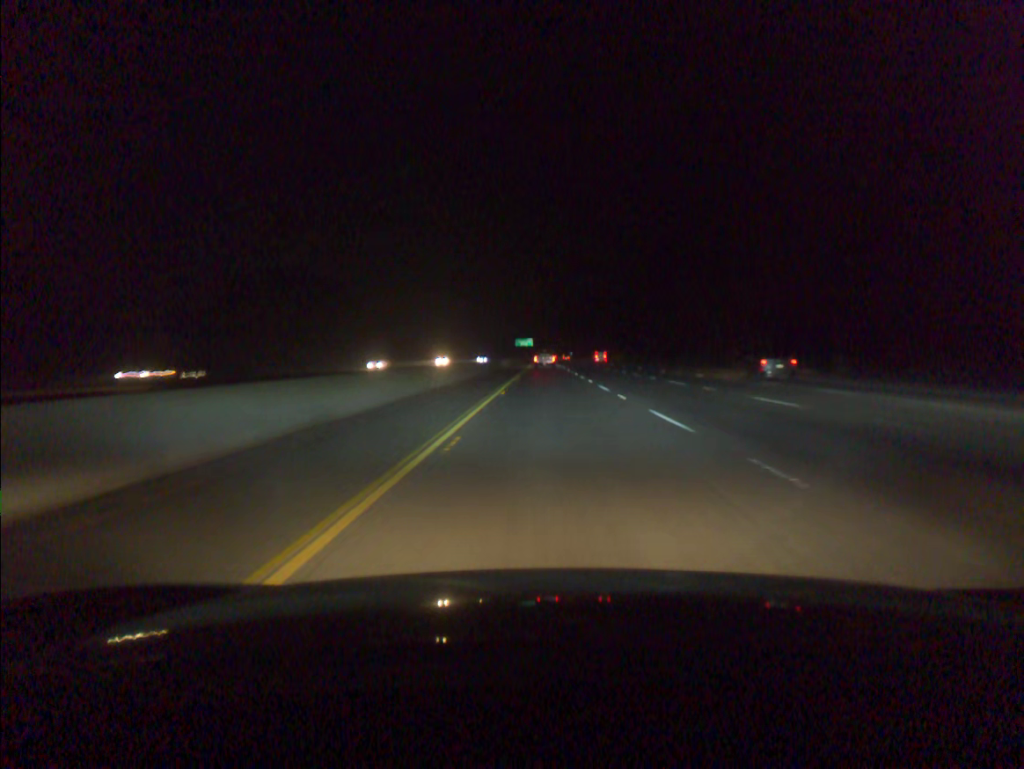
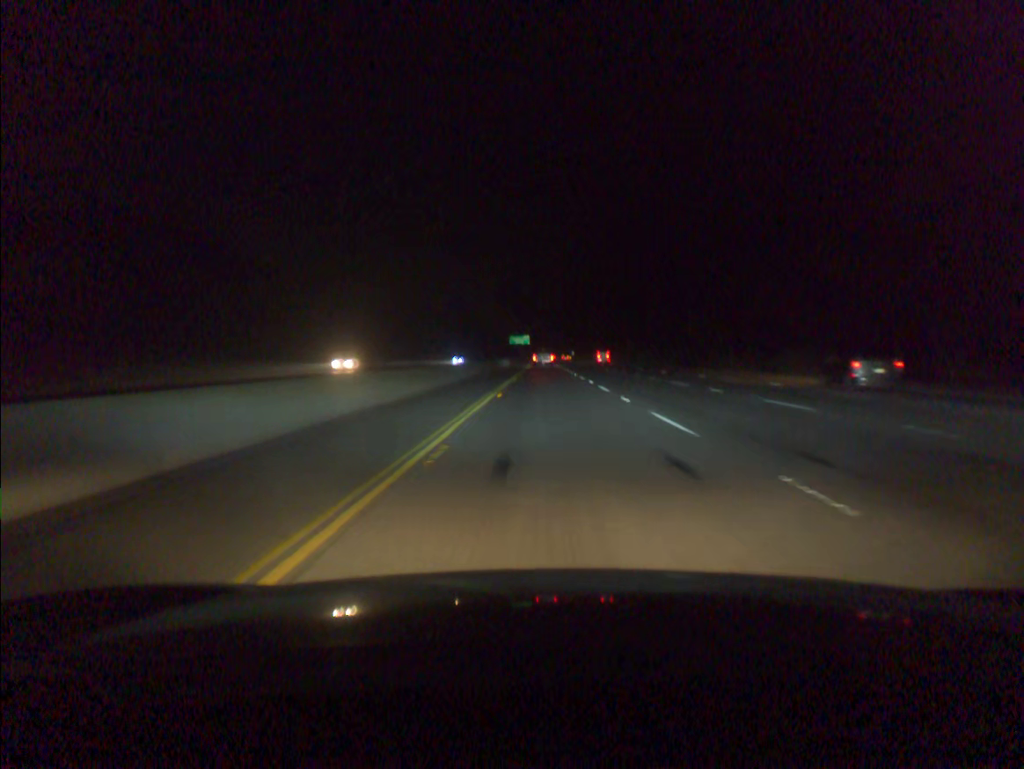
(+0.1, +44.9) m; 0°
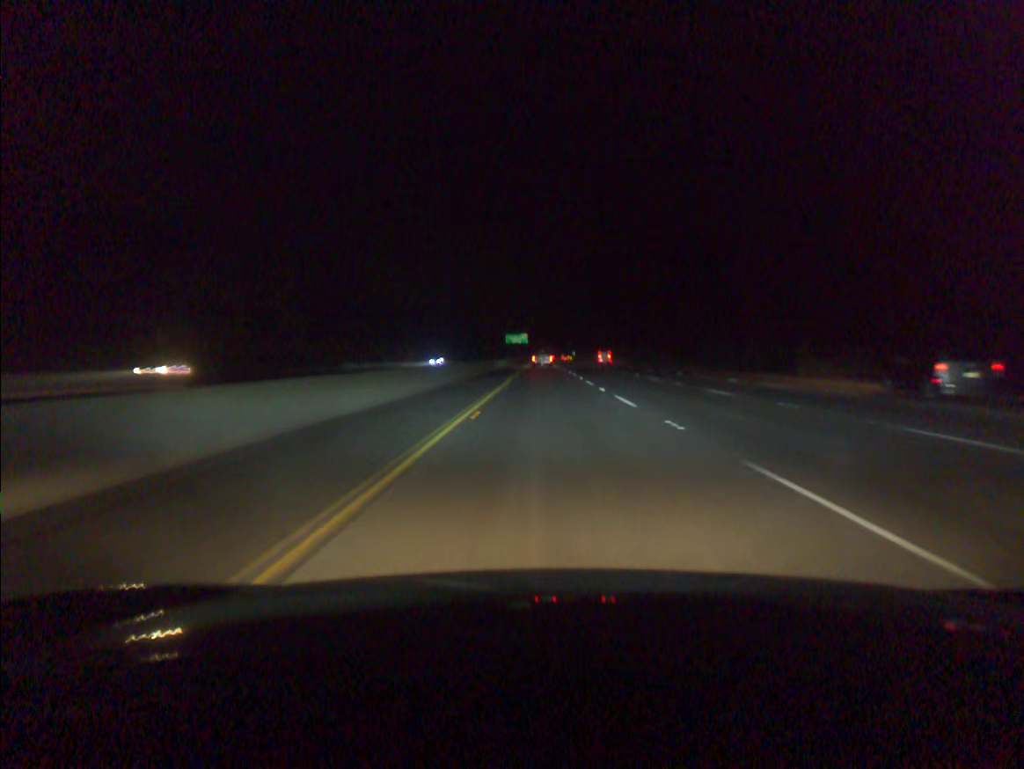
(0.0, +22.5) m; 0°
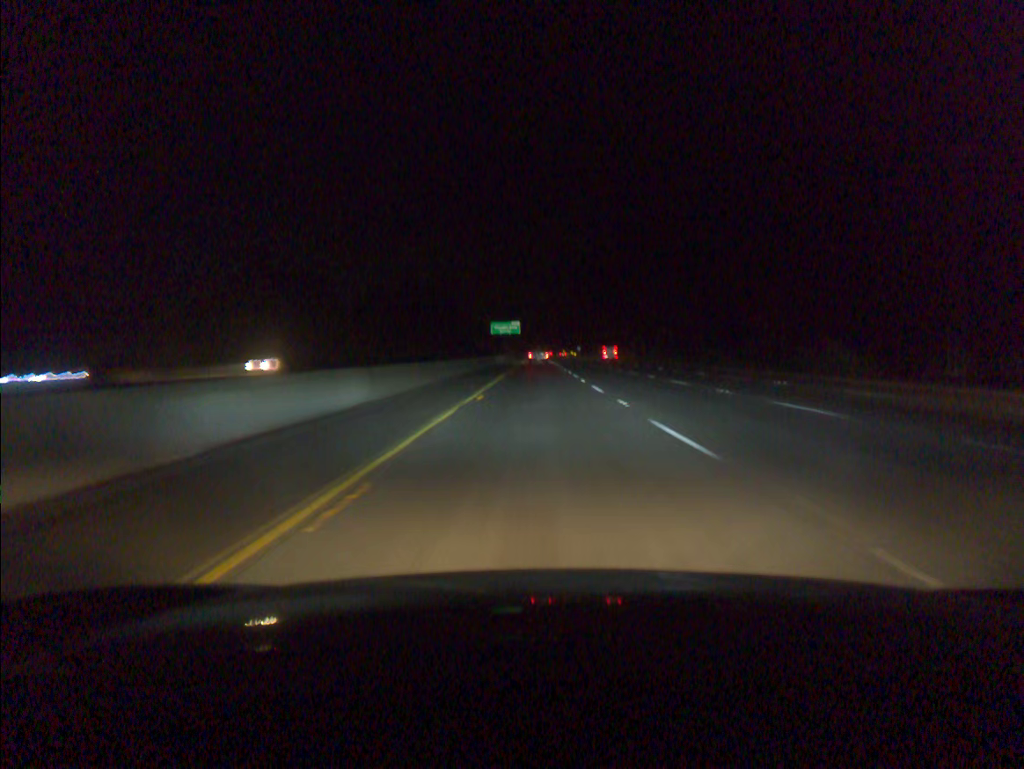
(+0.2, +67.7) m; 0°
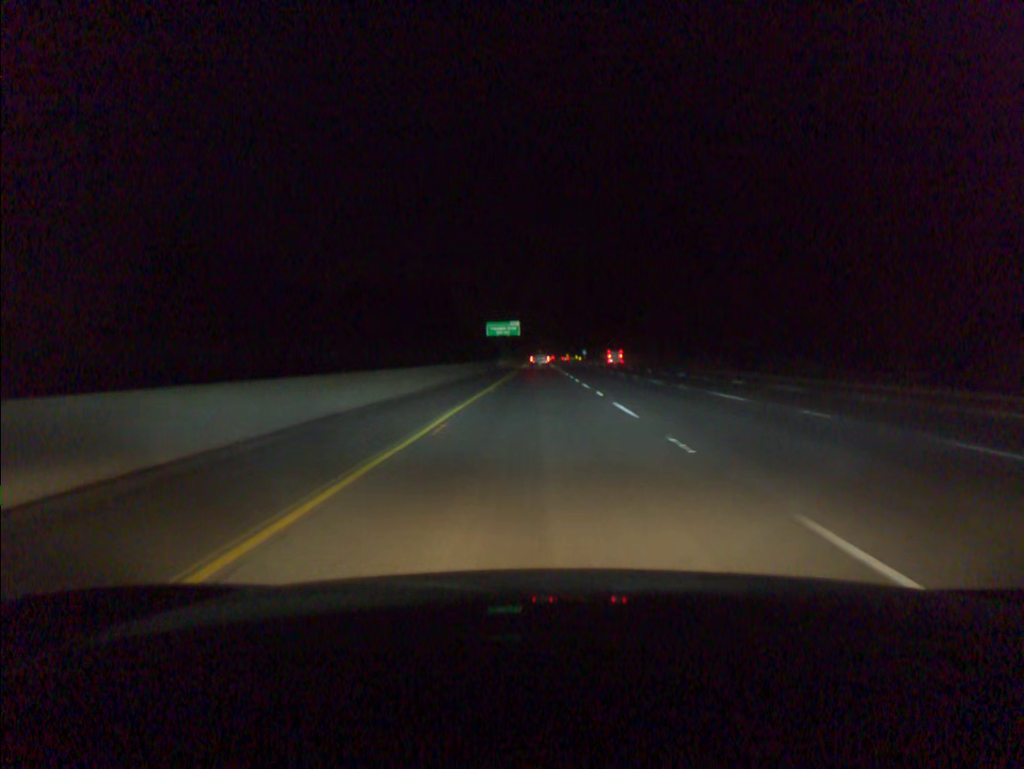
(0.0, +22.7) m; 0°
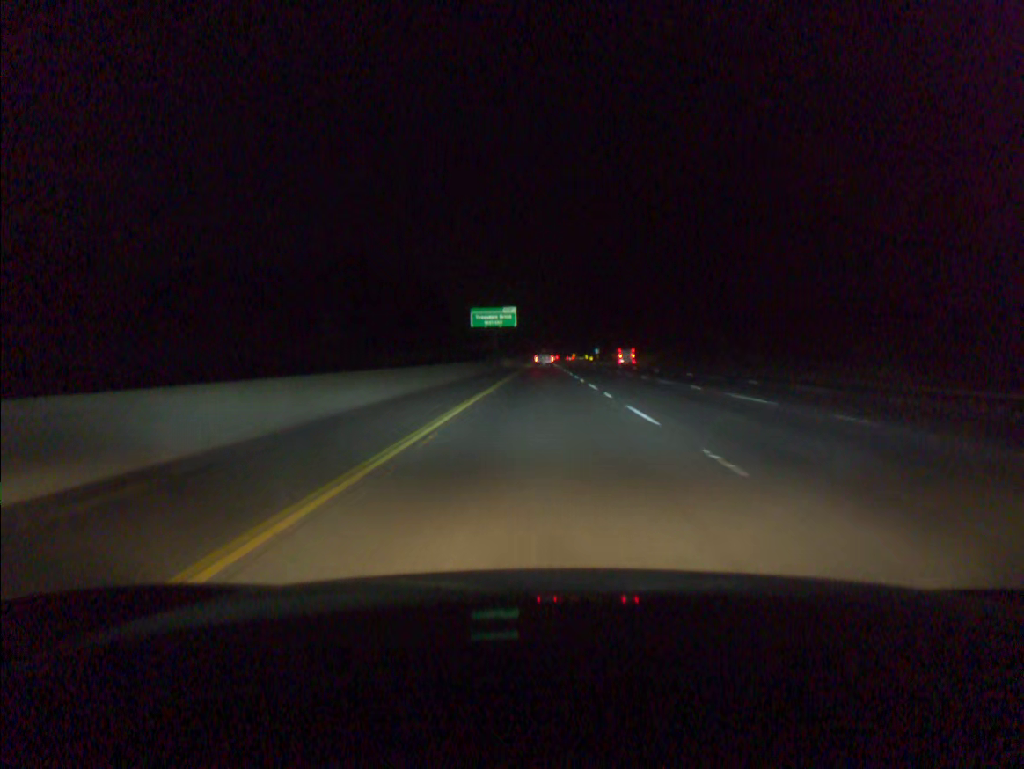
(-0.2, +45.5) m; 0°
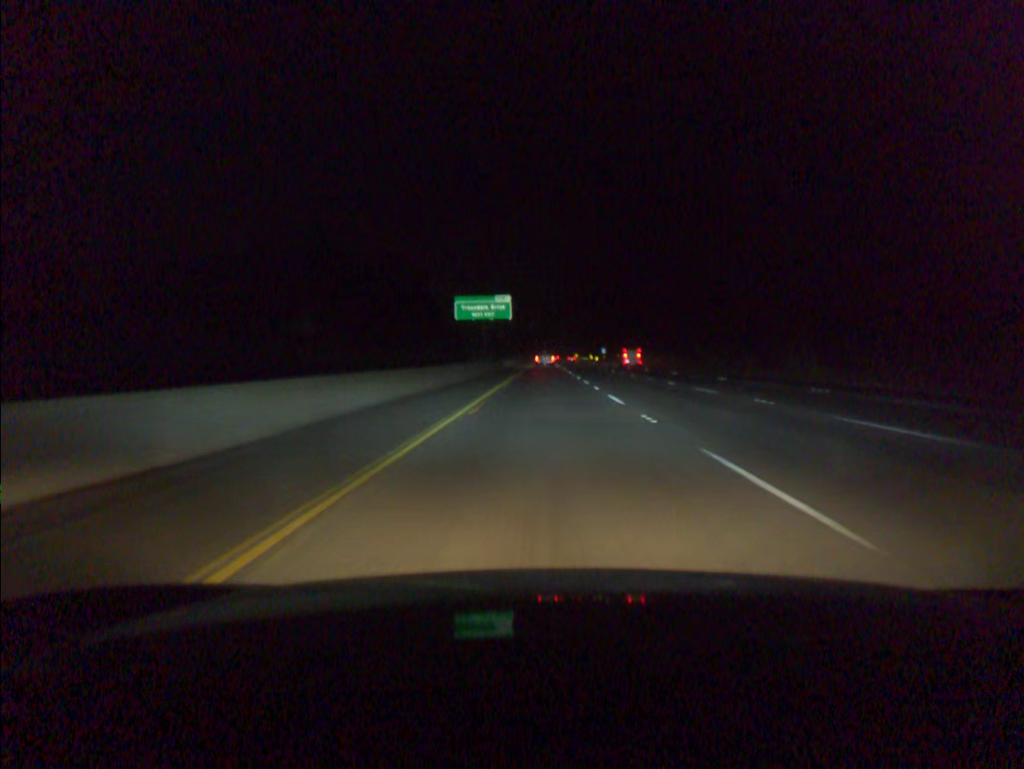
(0.0, +22.8) m; 0°
